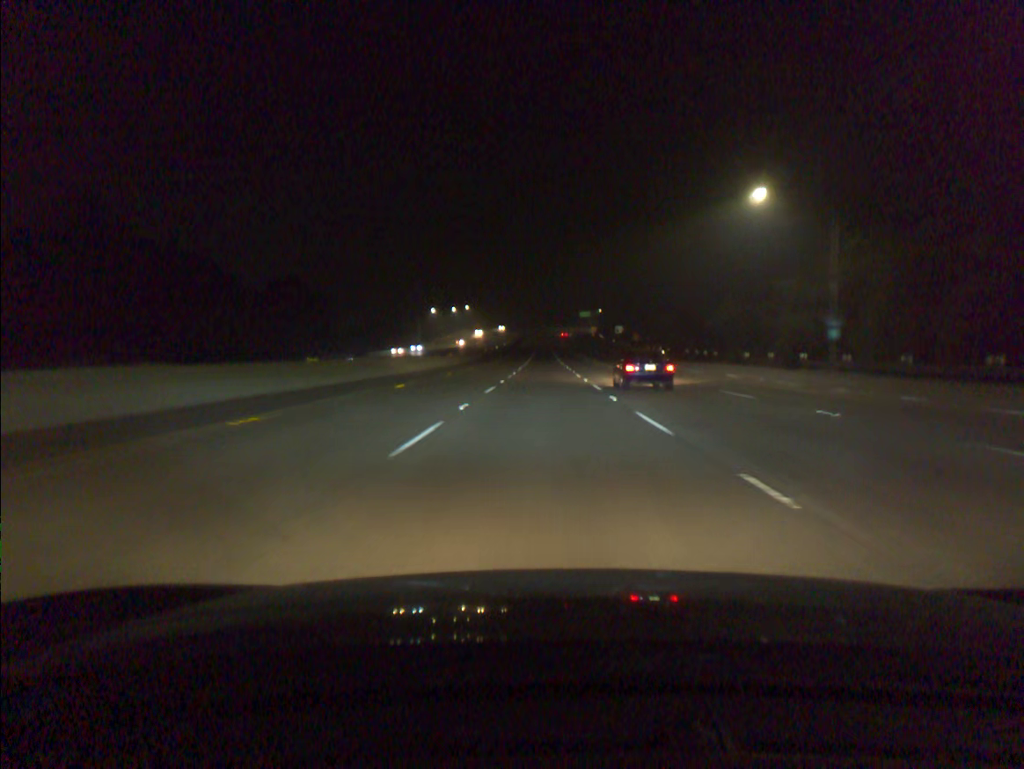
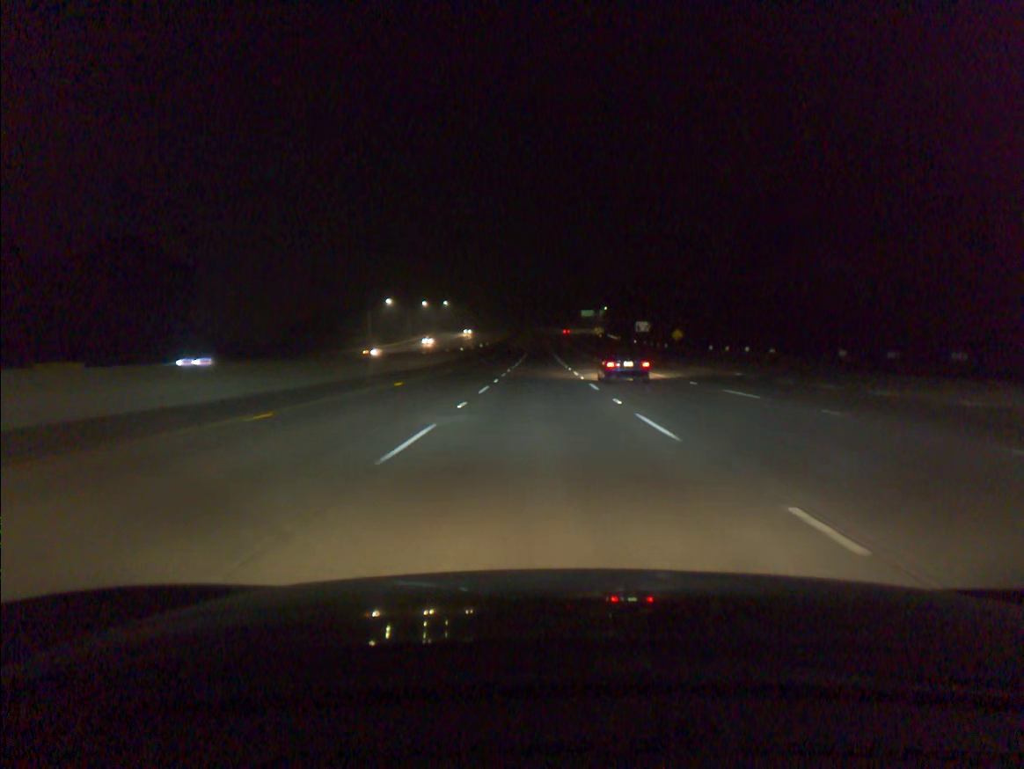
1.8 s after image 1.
(+0.1, +57.7) m; 0°
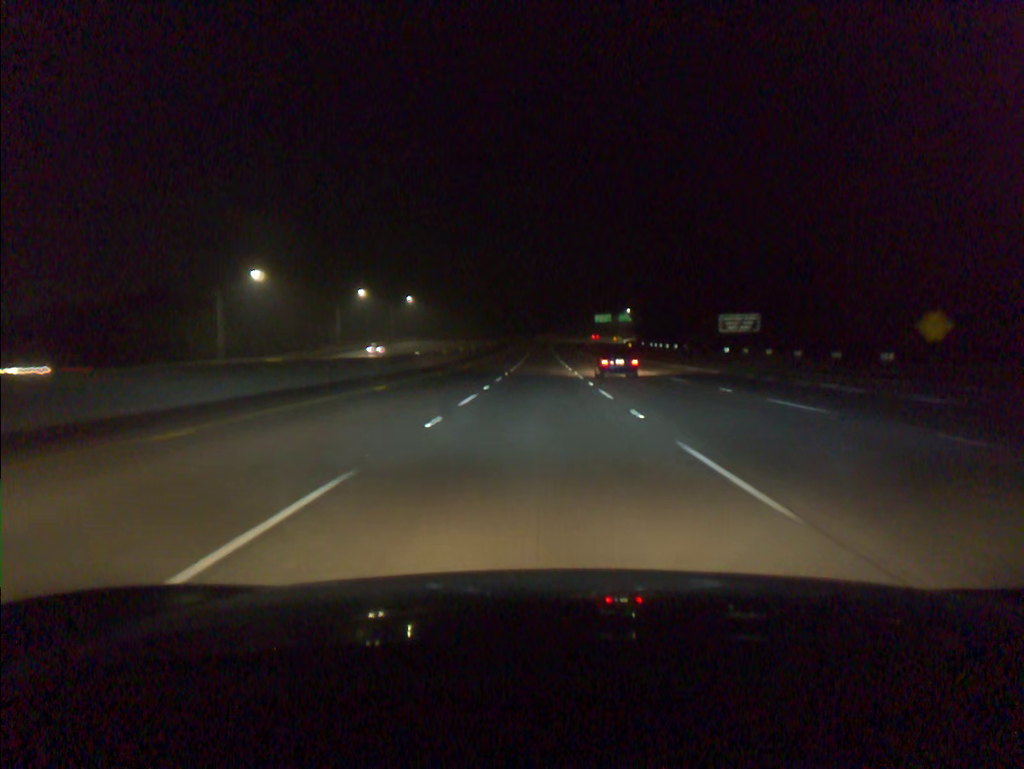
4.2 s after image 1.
(-0.1, +76.3) m; 0°
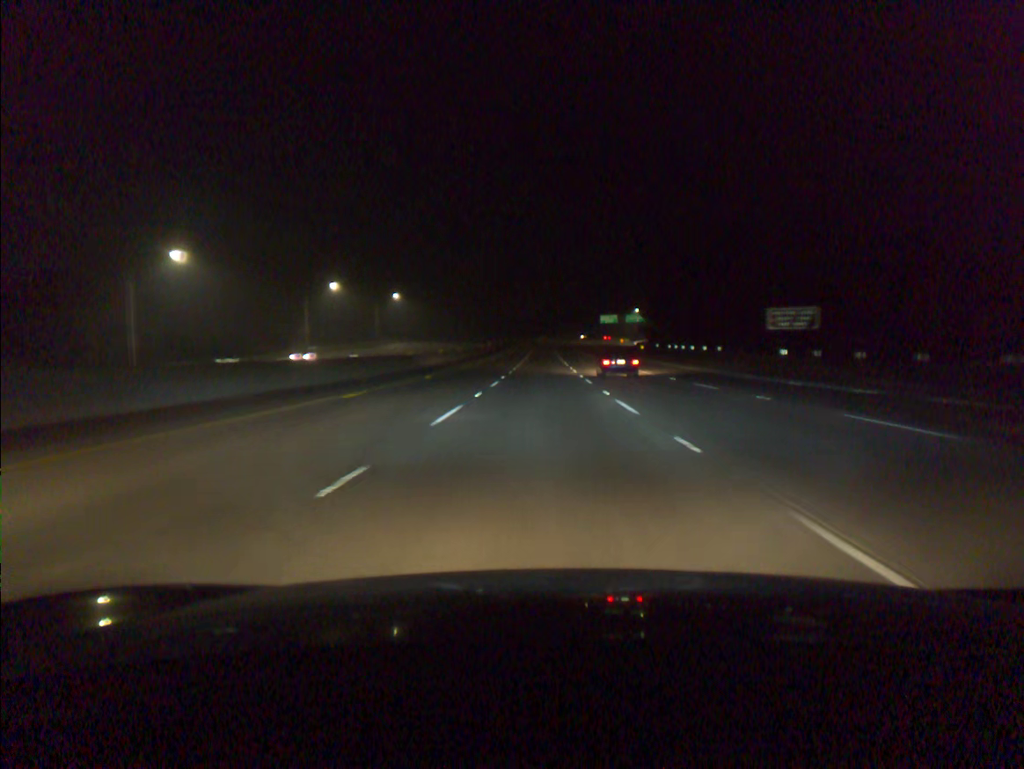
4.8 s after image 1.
(0.0, +18.9) m; 0°
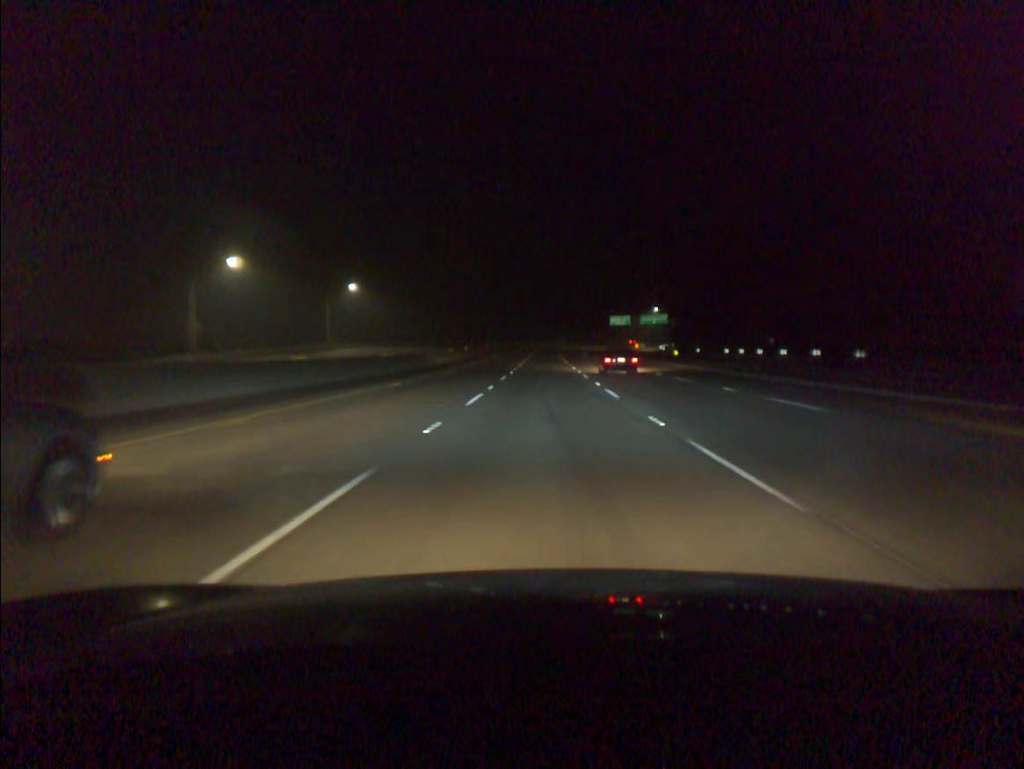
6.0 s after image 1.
(0.0, +37.7) m; 0°
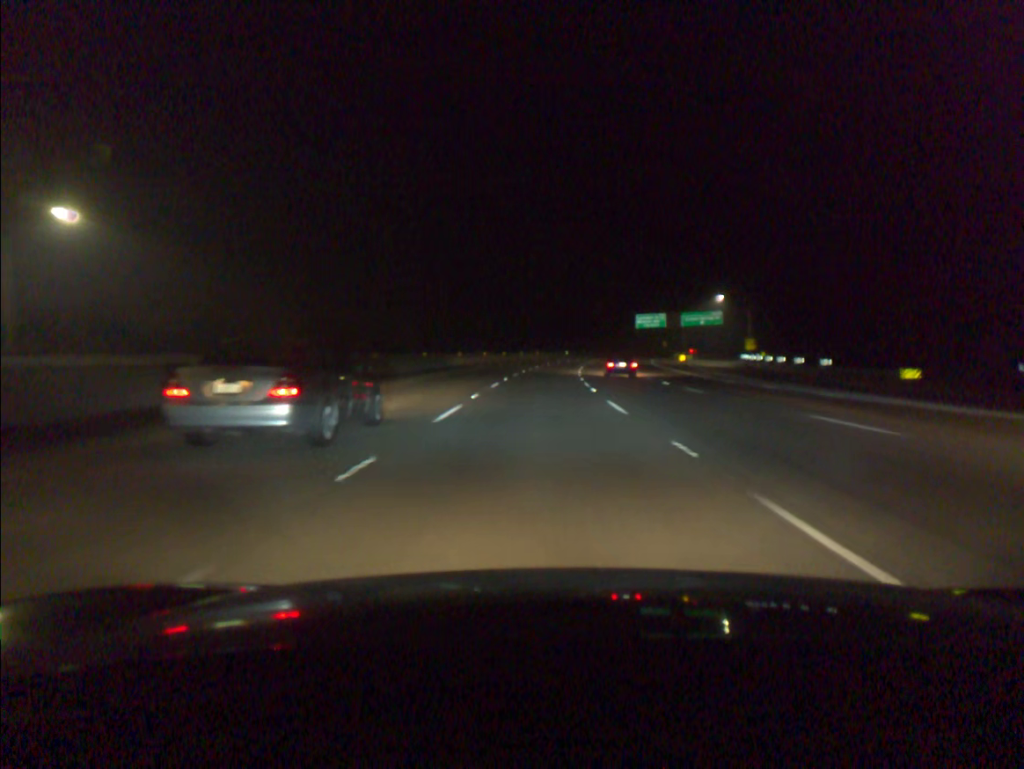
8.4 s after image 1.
(+0.3, +75.1) m; 0°
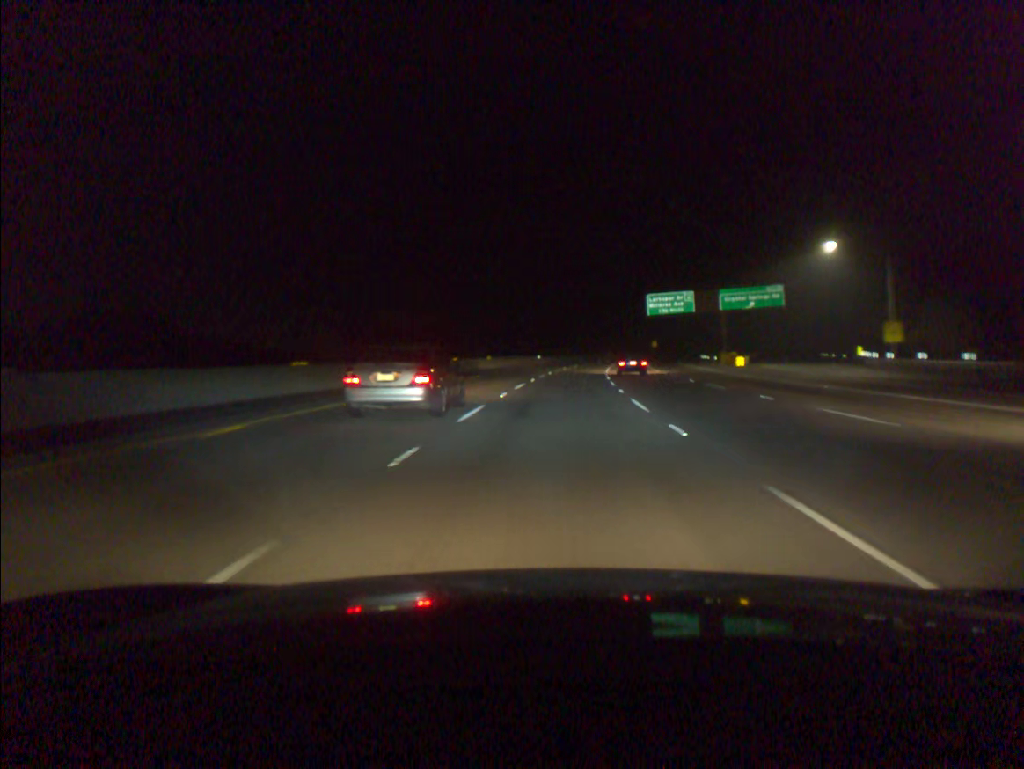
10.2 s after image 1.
(+0.8, +56.4) m; +3°
